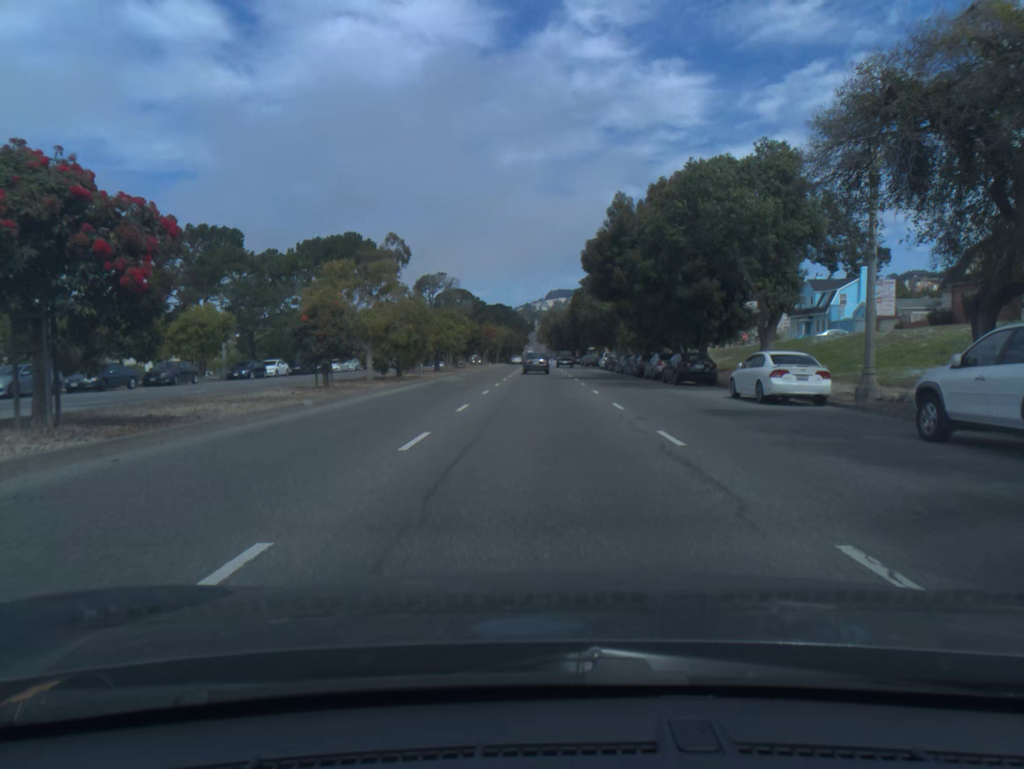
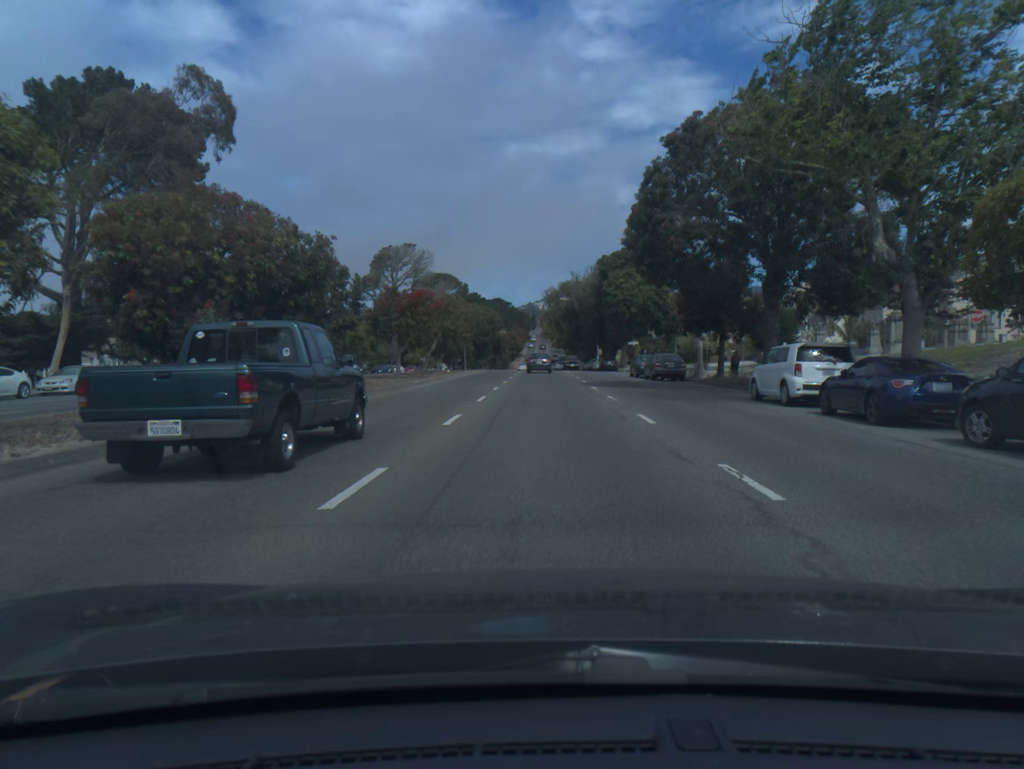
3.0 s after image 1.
(-0.2, +54.8) m; 0°
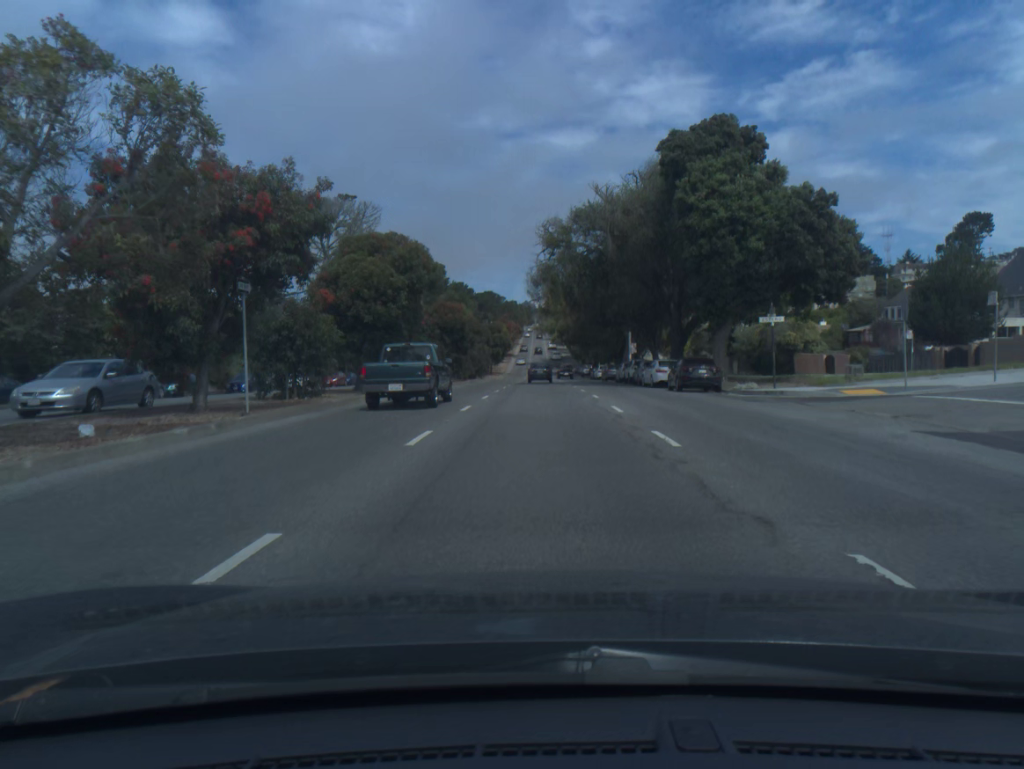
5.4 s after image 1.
(+0.2, +46.8) m; 0°
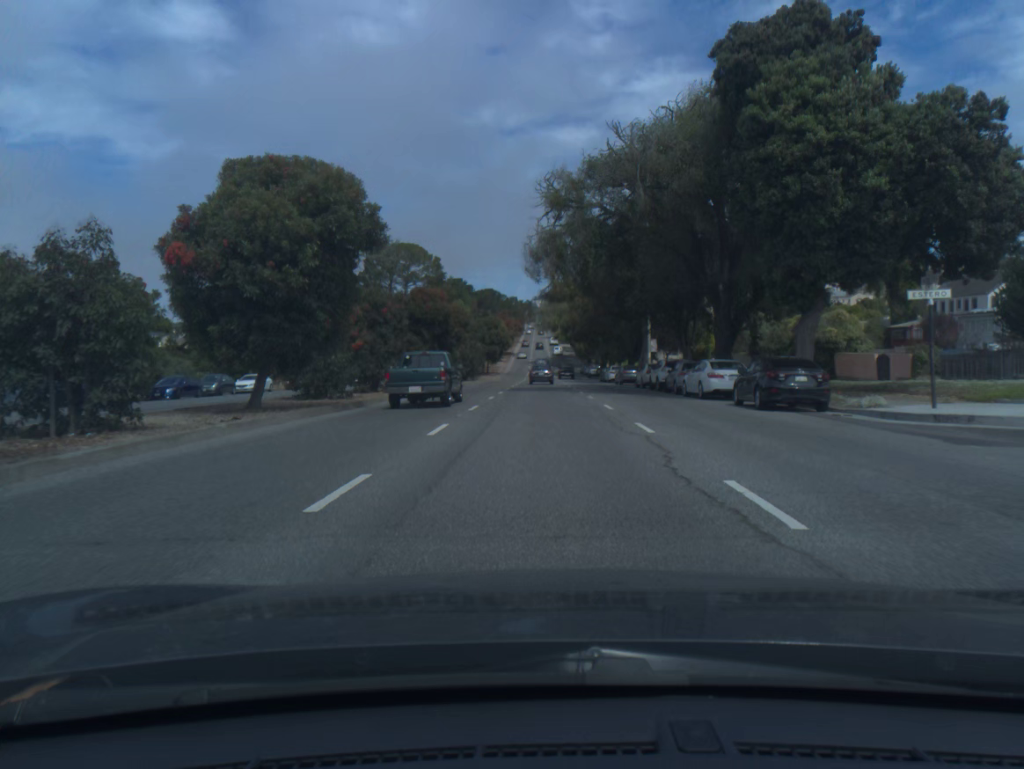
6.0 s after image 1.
(0.0, +12.0) m; 0°
